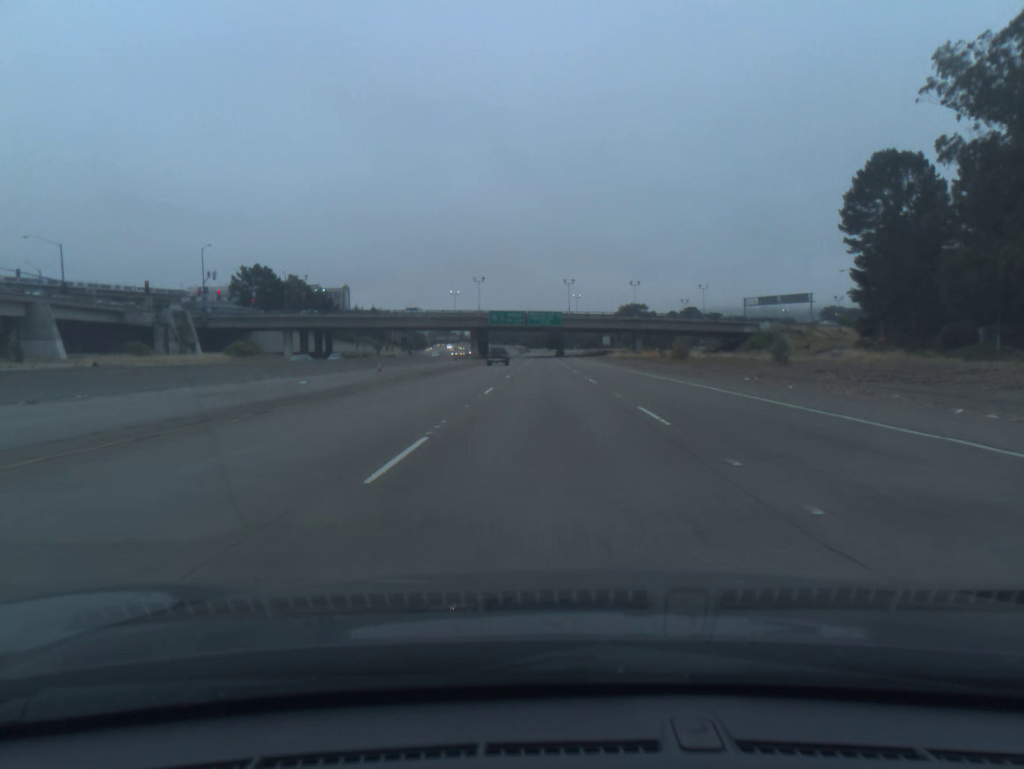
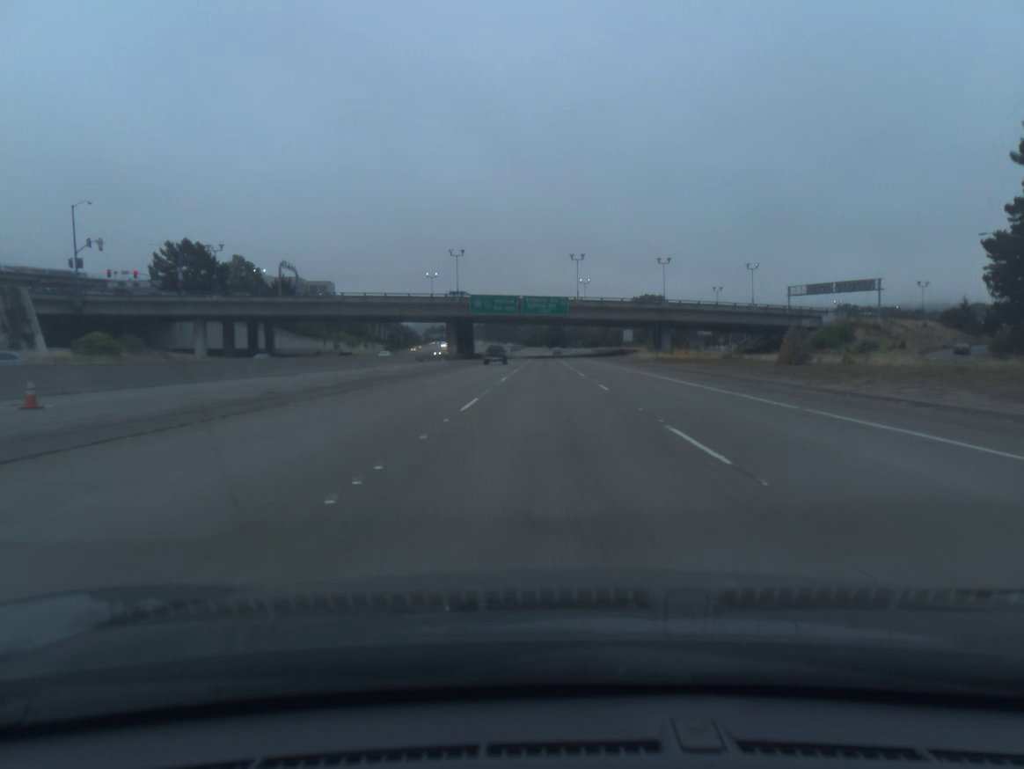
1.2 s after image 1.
(-0.1, +36.7) m; 0°
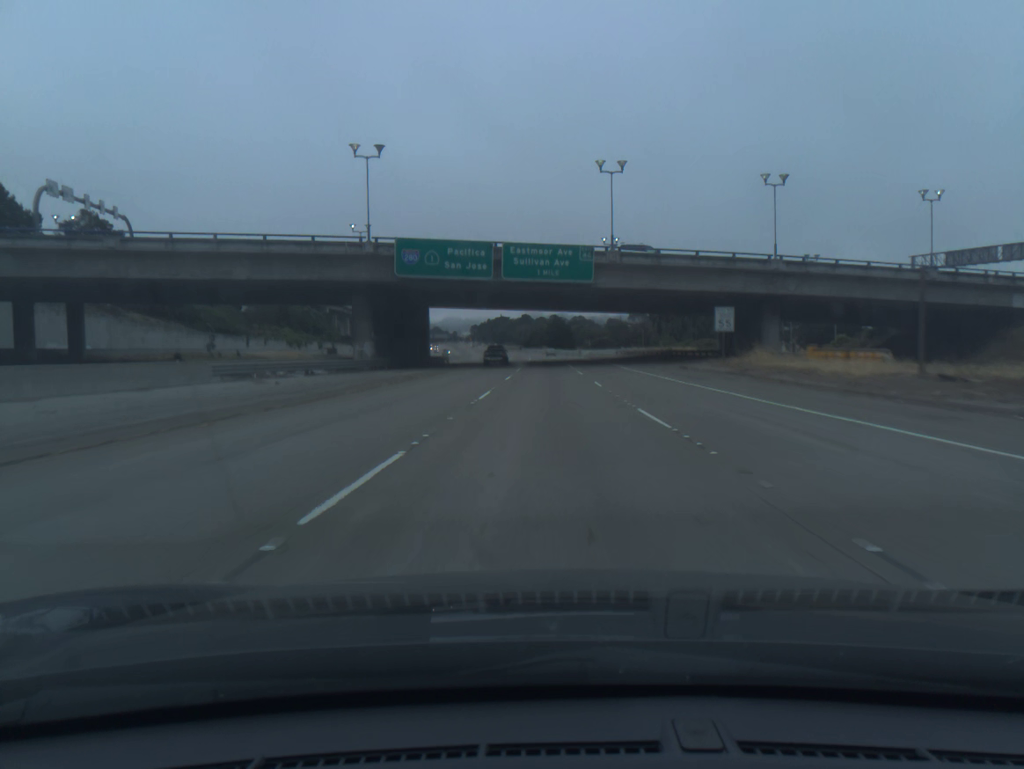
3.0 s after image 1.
(0.0, +55.0) m; 0°
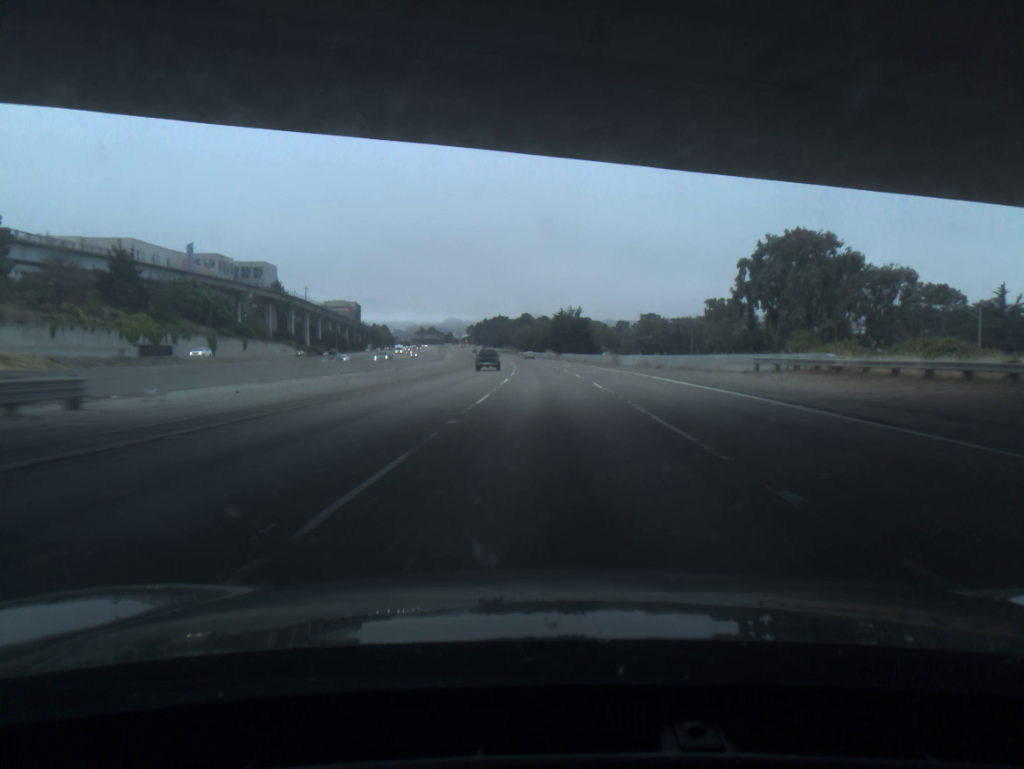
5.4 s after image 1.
(0.0, +73.2) m; 0°
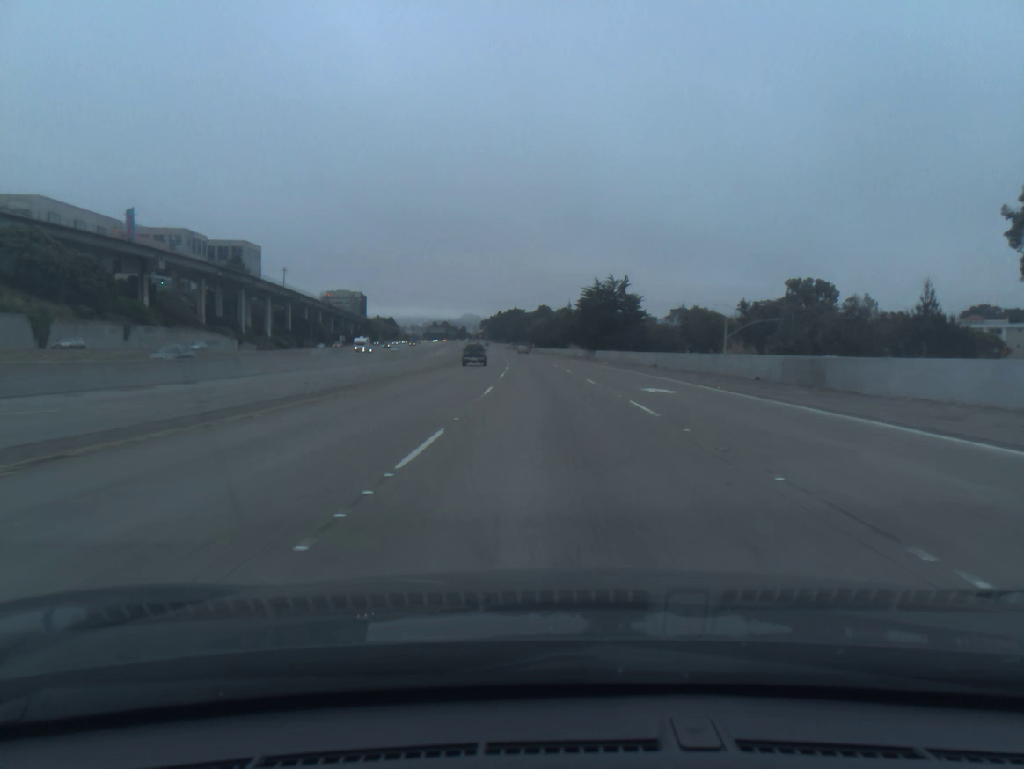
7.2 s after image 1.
(-0.5, +54.8) m; -1°
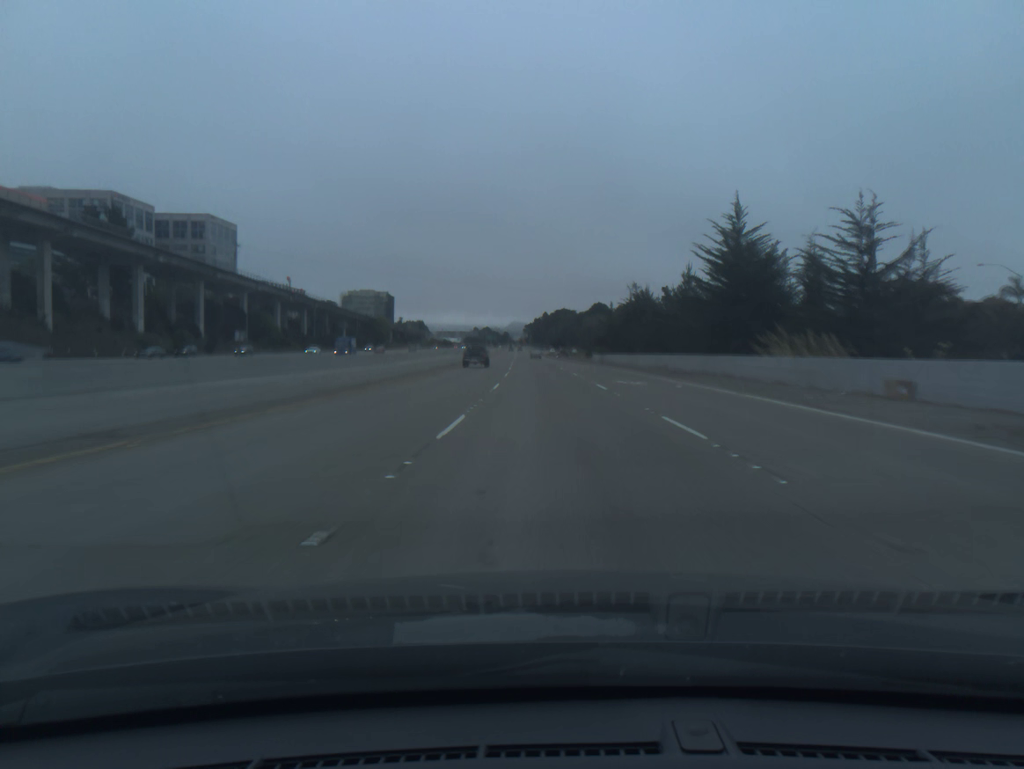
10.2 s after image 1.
(-2.7, +91.4) m; -3°
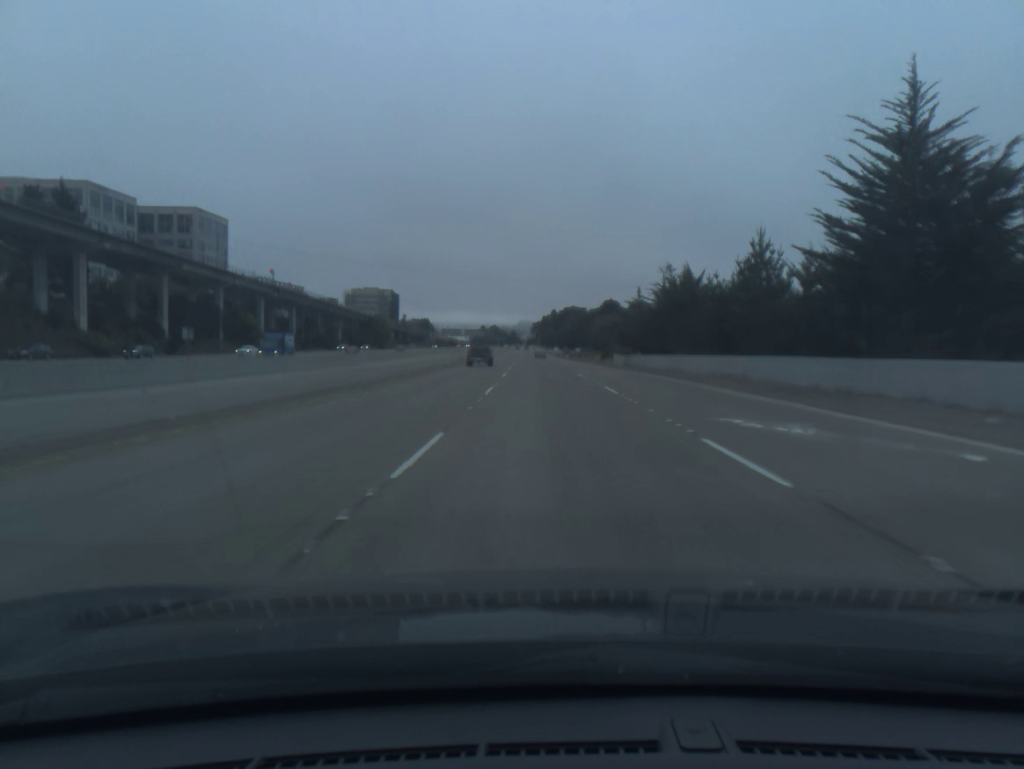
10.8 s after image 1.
(-0.1, +18.2) m; -1°
